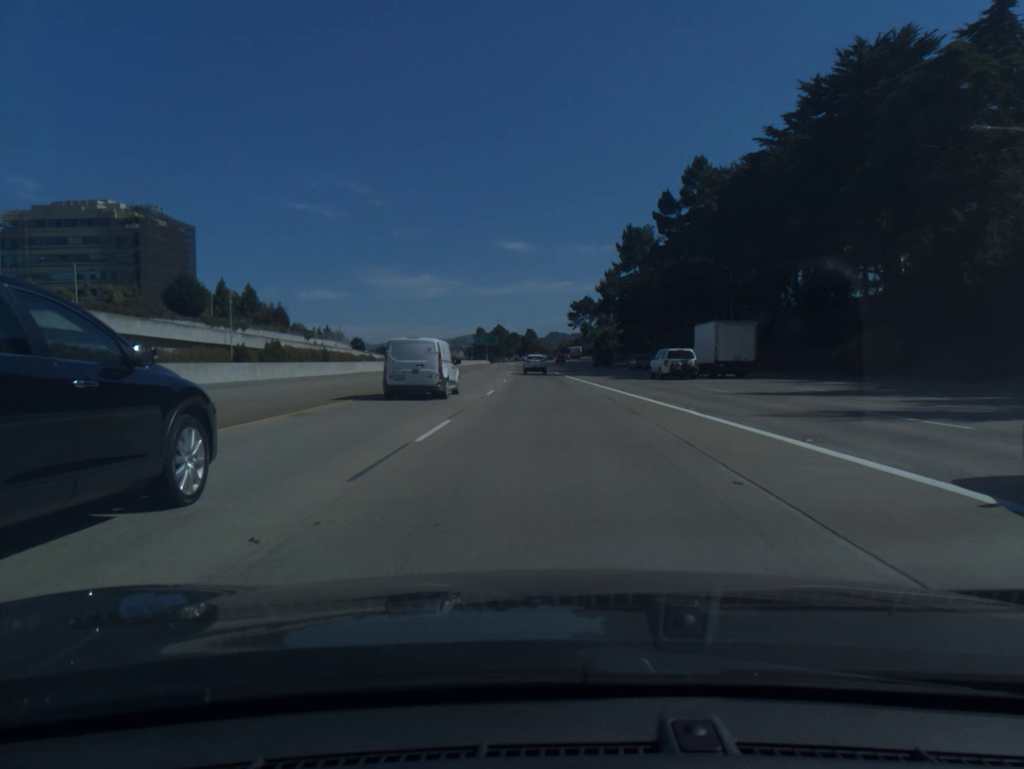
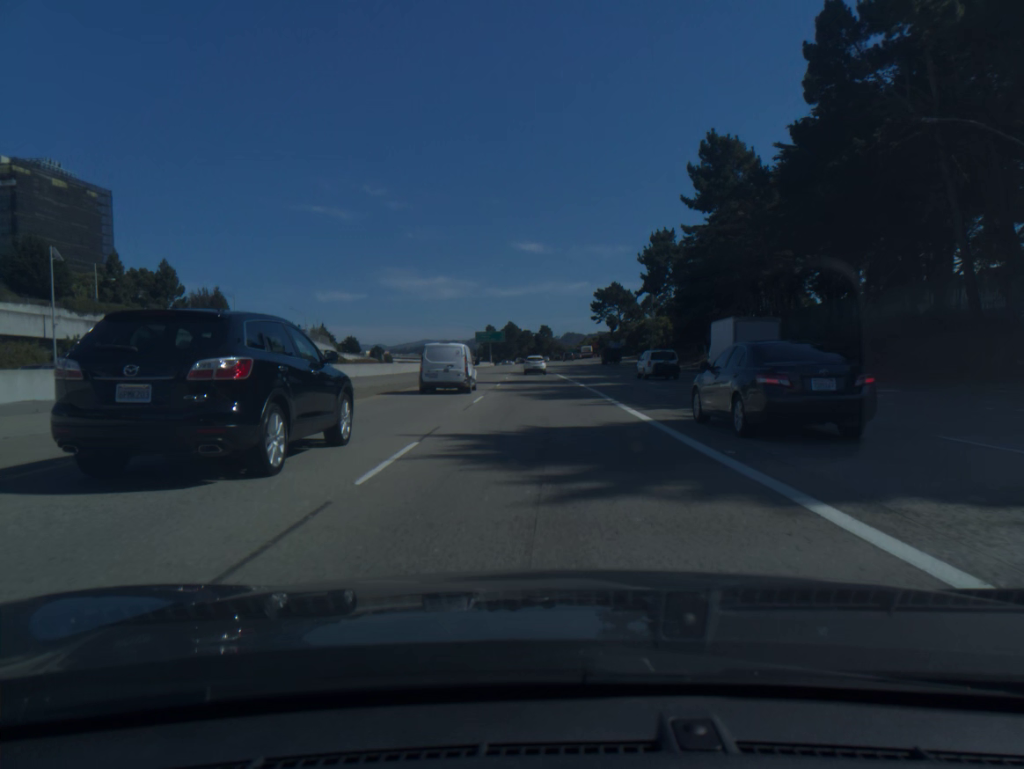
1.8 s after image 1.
(-0.4, +47.6) m; -1°
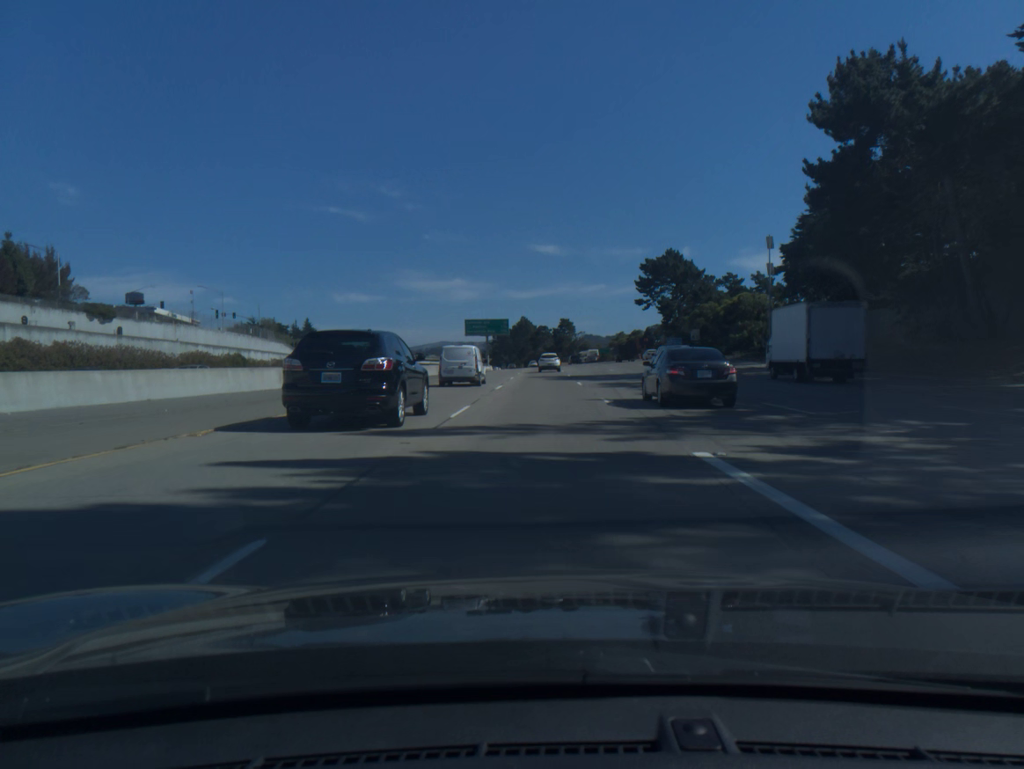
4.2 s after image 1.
(-0.8, +64.4) m; -1°
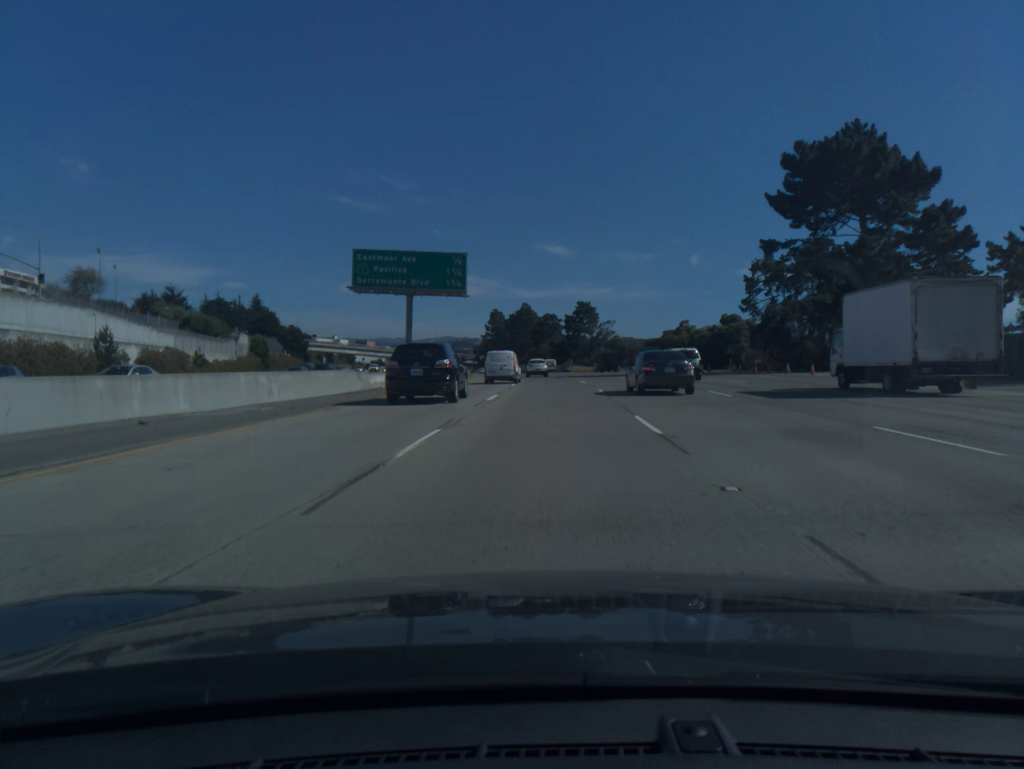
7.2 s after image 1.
(-0.1, +80.4) m; 0°
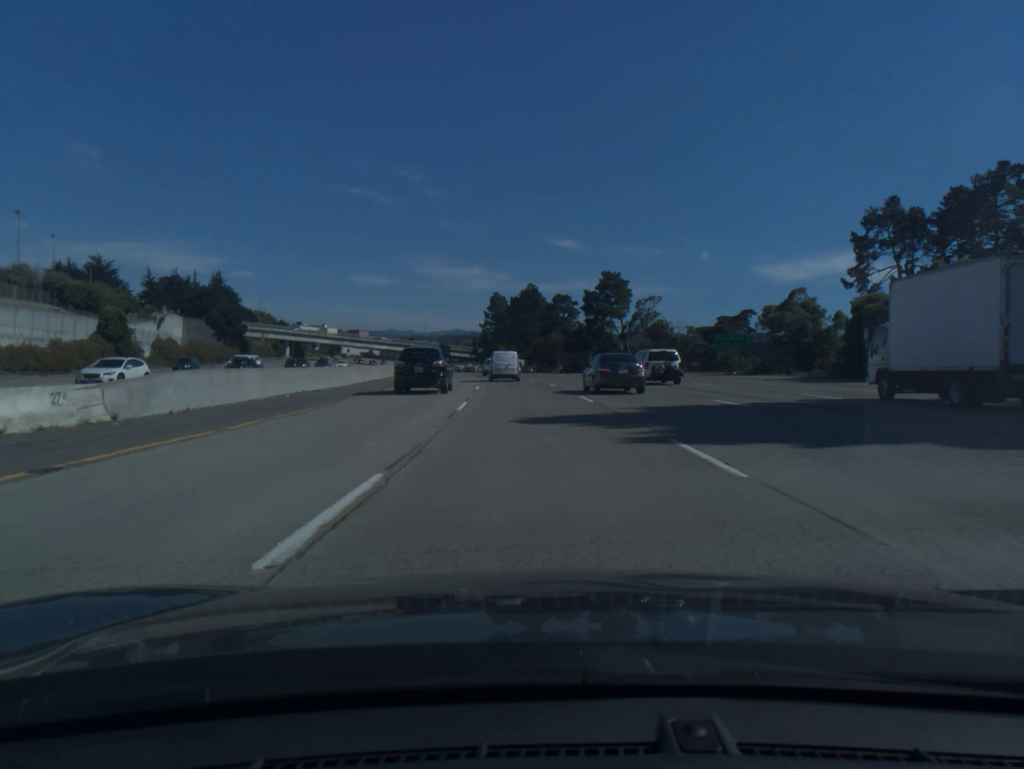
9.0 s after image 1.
(+0.1, +48.0) m; 0°
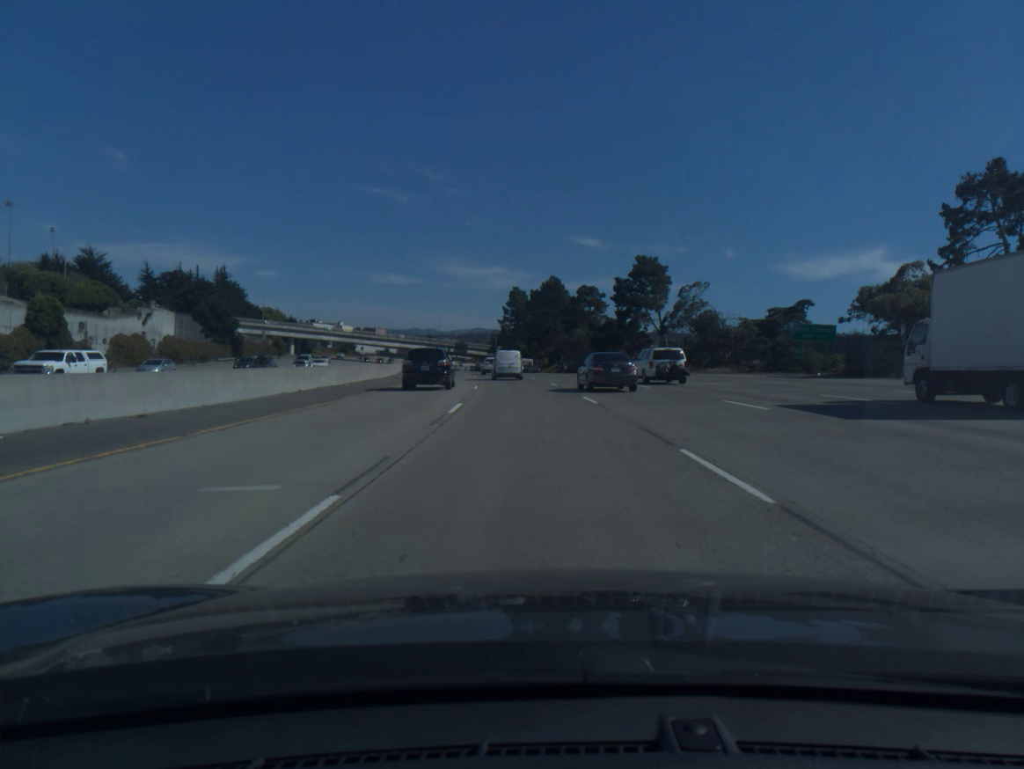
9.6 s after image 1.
(-0.2, +16.0) m; -2°
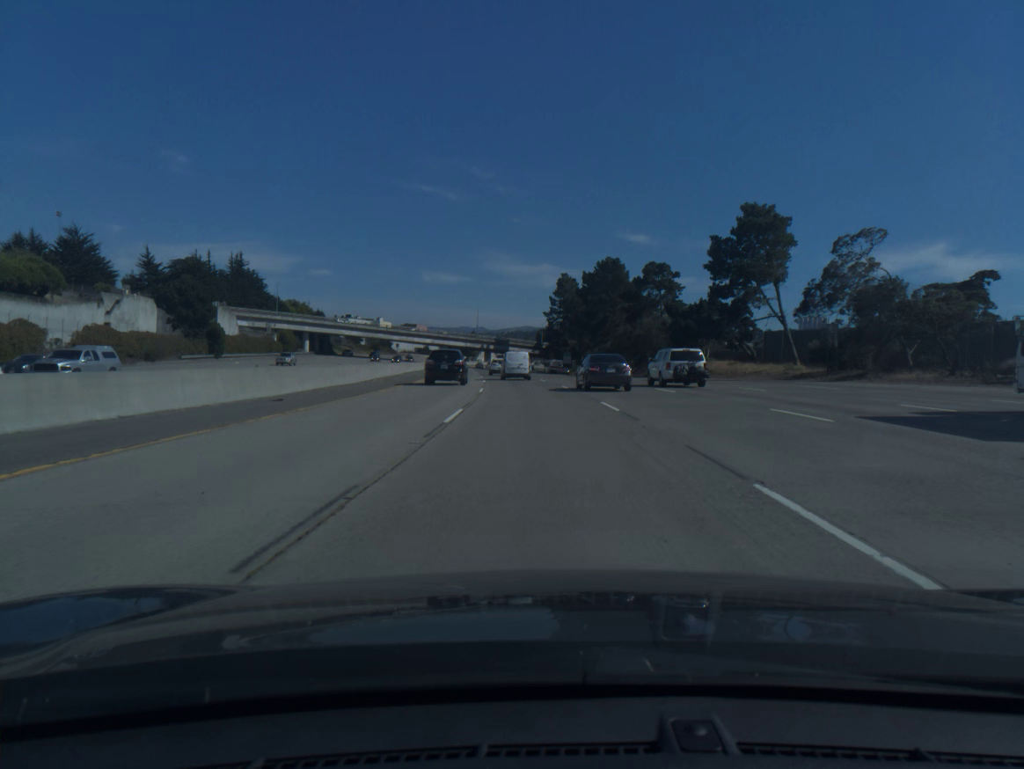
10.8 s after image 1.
(-1.0, +32.2) m; -4°
